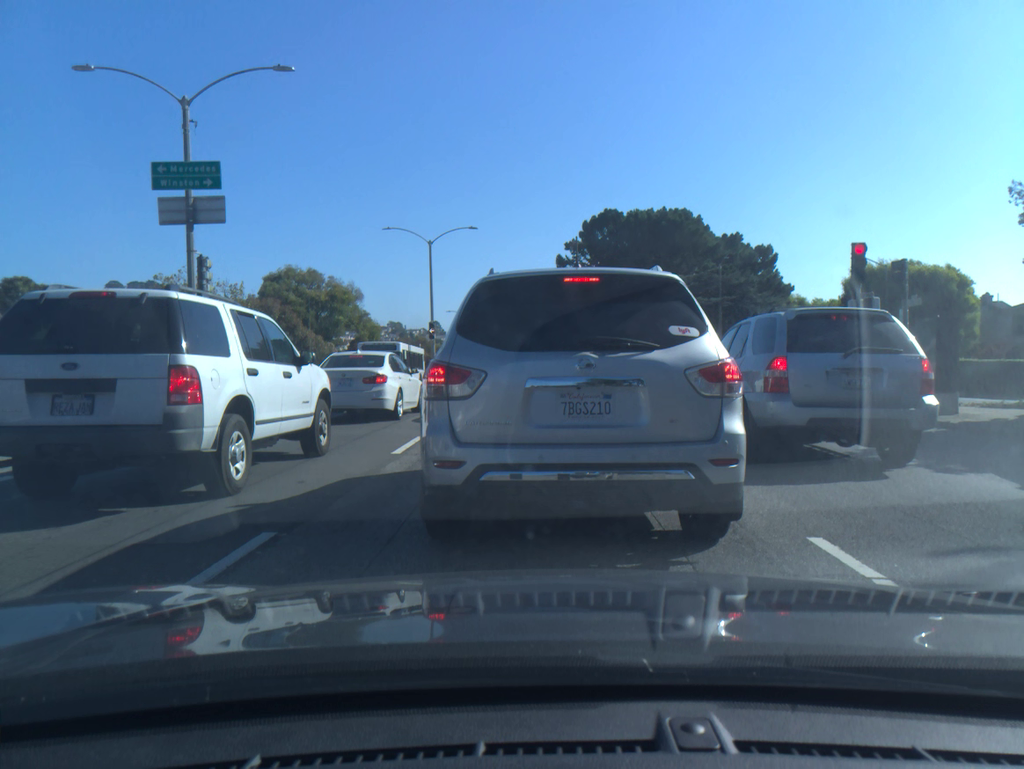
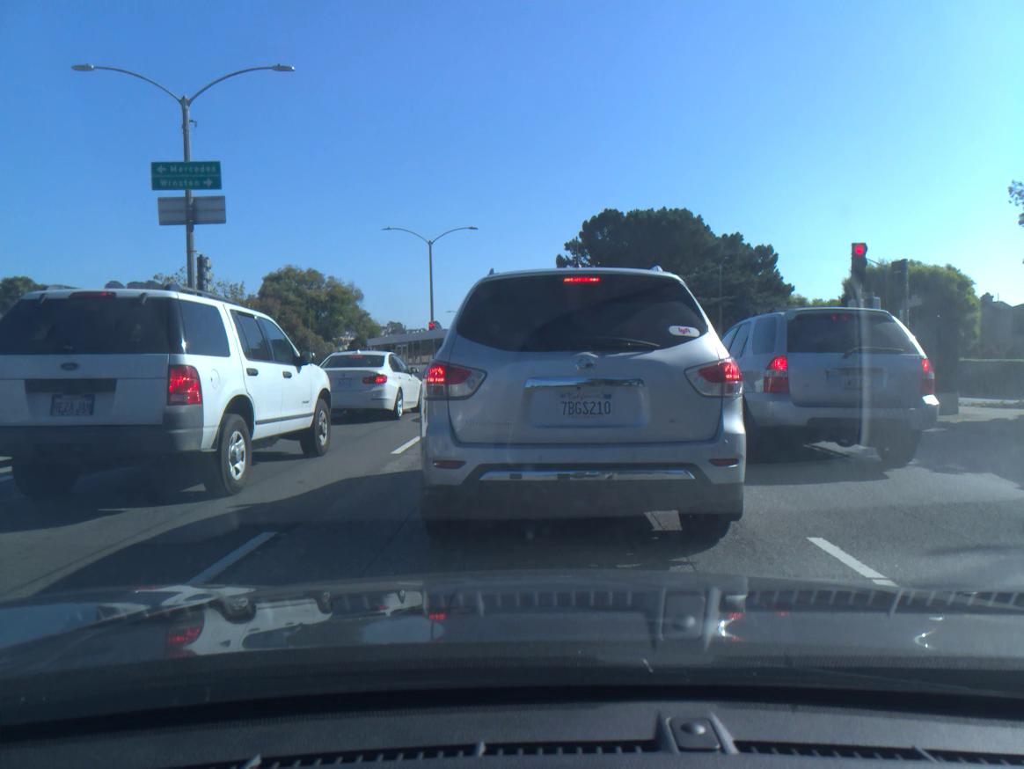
(0.0, 0.0) m; 0°
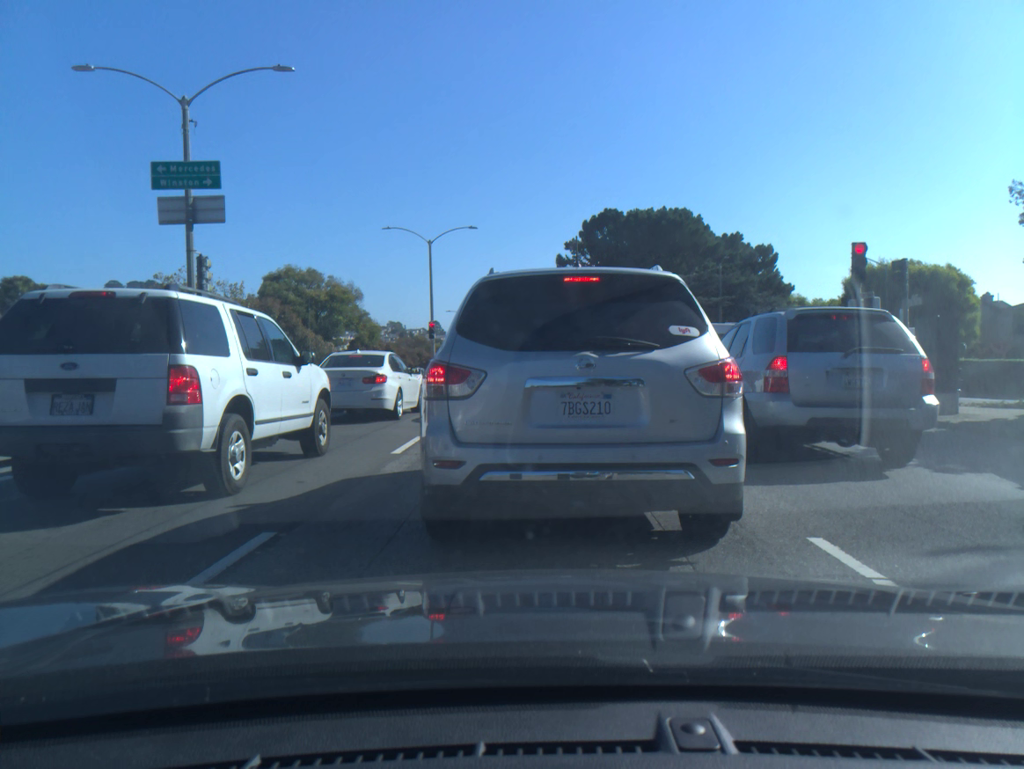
(0.0, 0.0) m; 0°
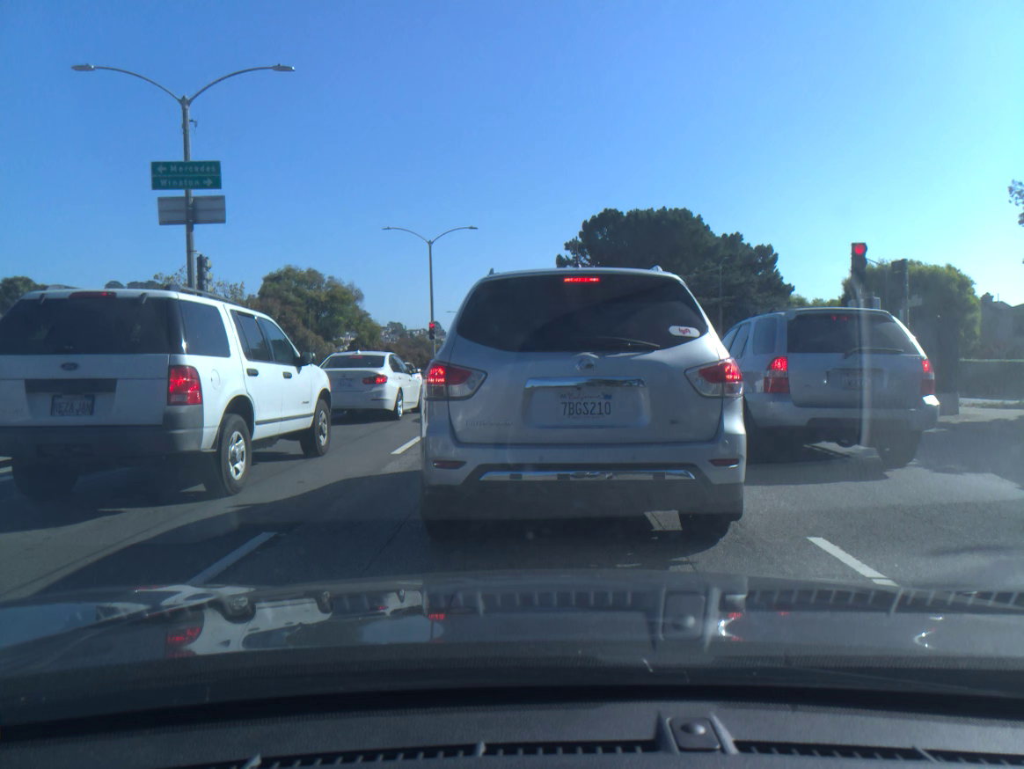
(0.0, 0.0) m; 0°
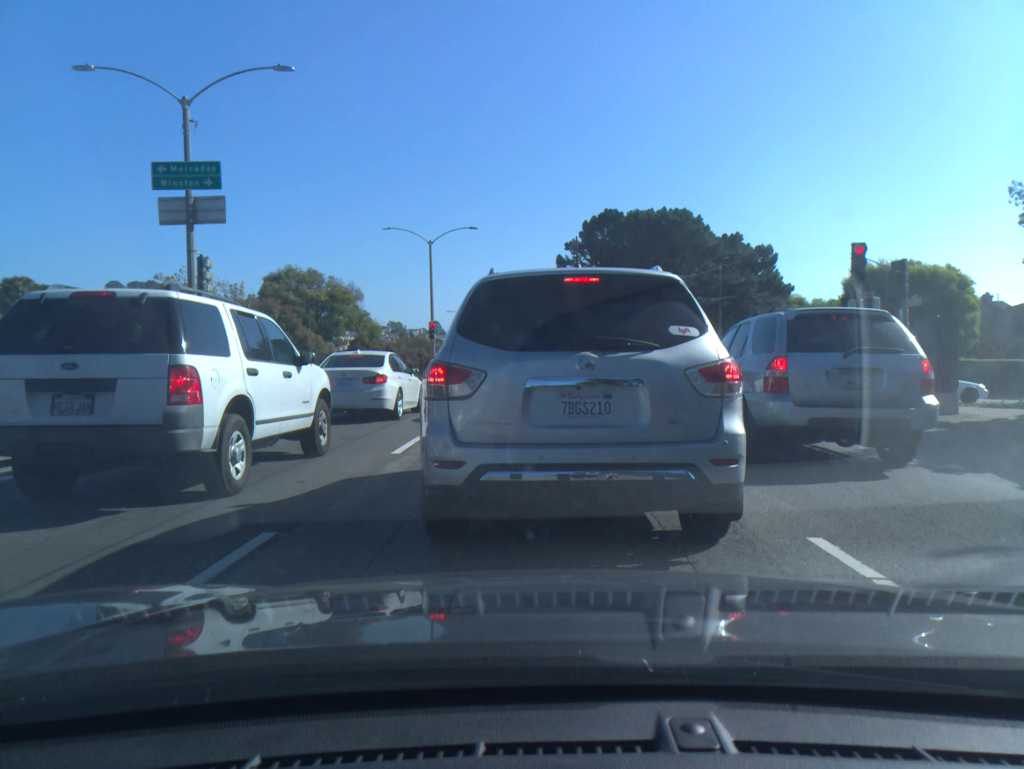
(0.0, 0.0) m; 0°
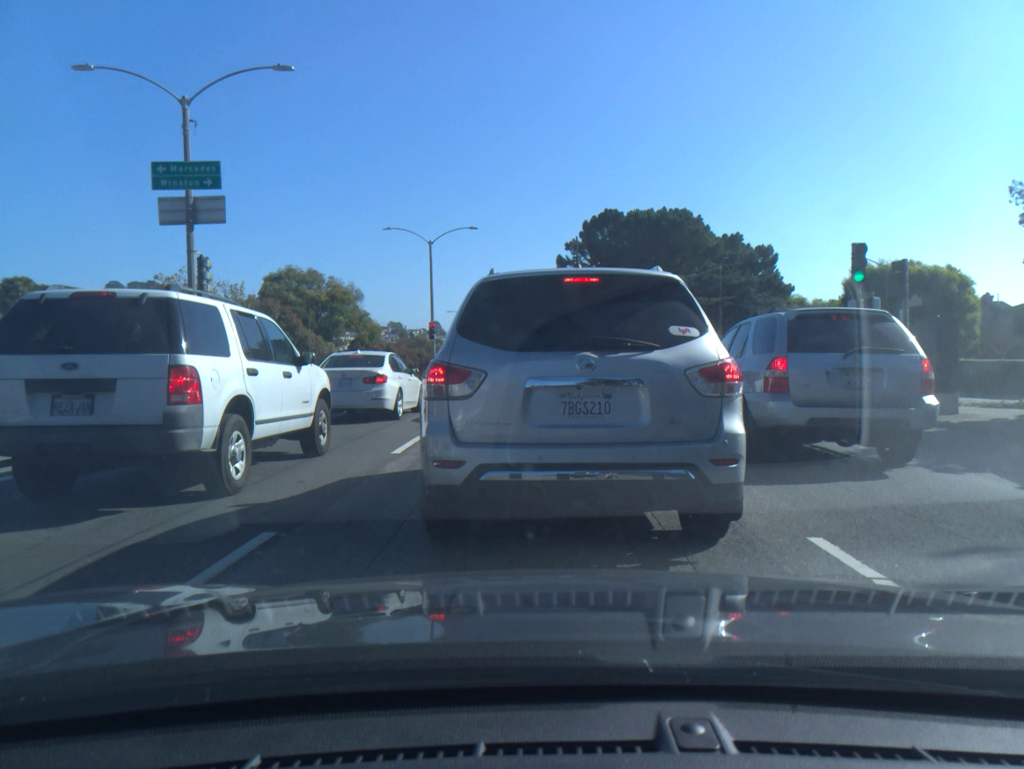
(0.0, 0.0) m; 0°
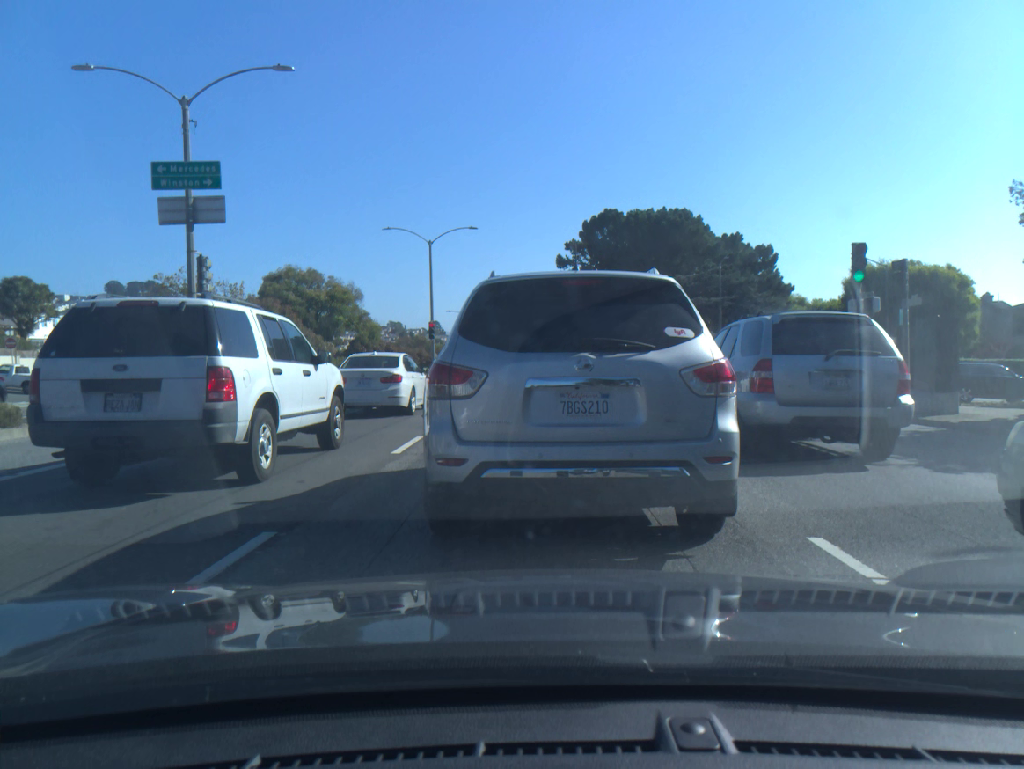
(+0.1, -0.1) m; 0°
